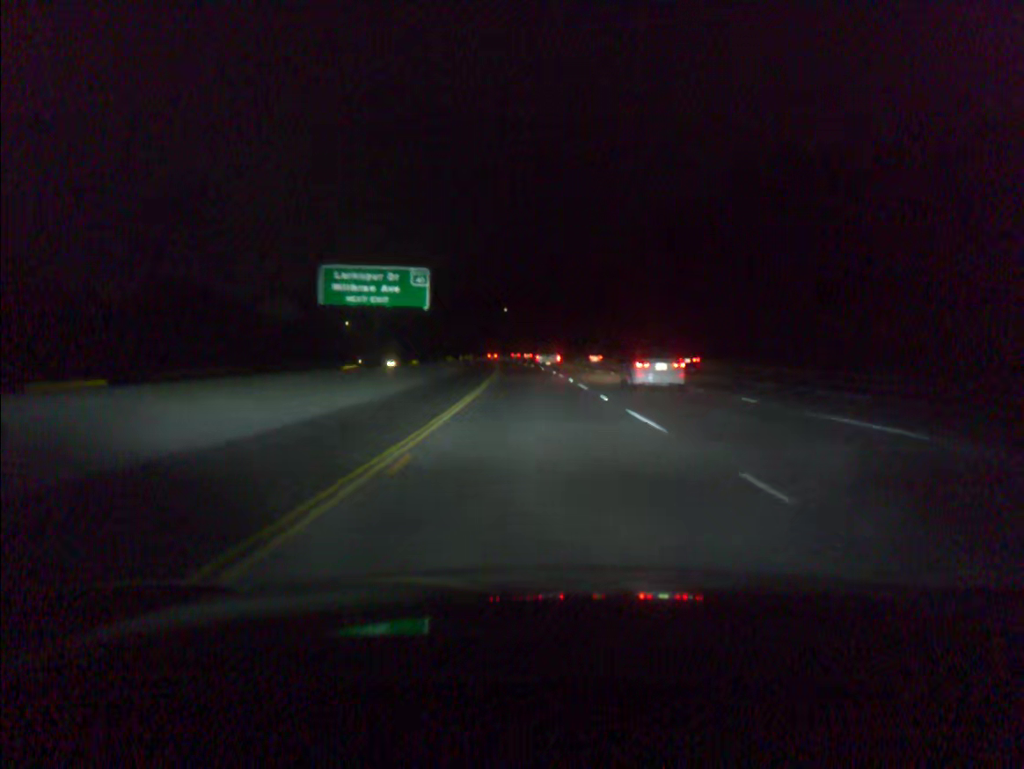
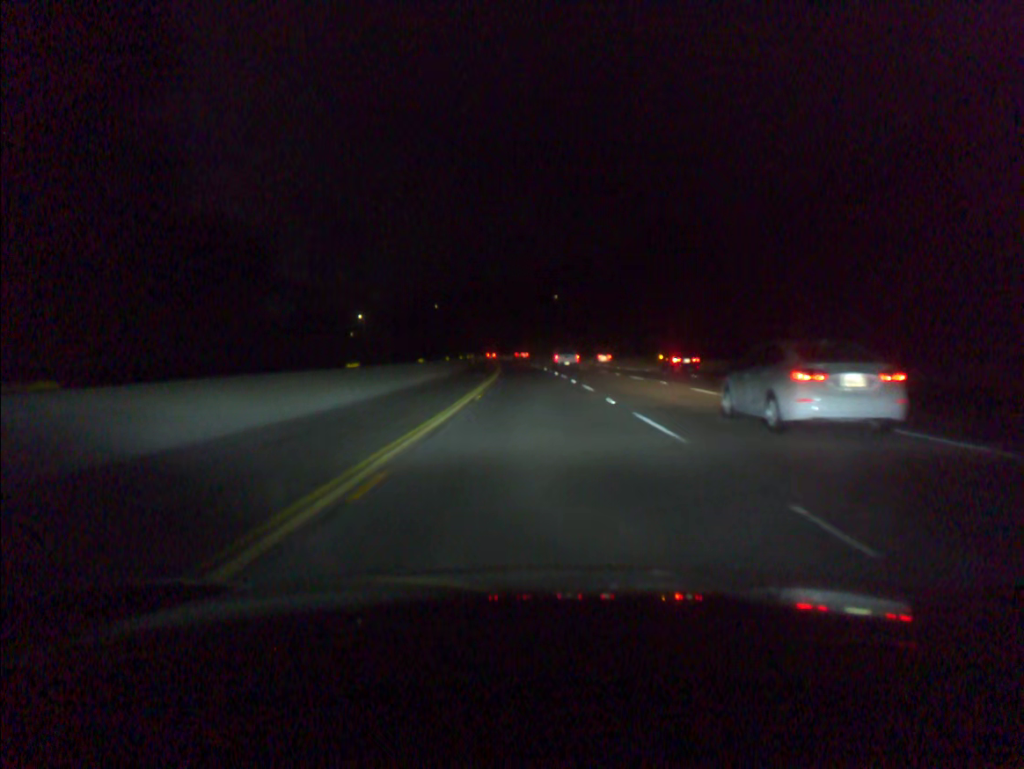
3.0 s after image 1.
(-2.9, +89.0) m; -4°
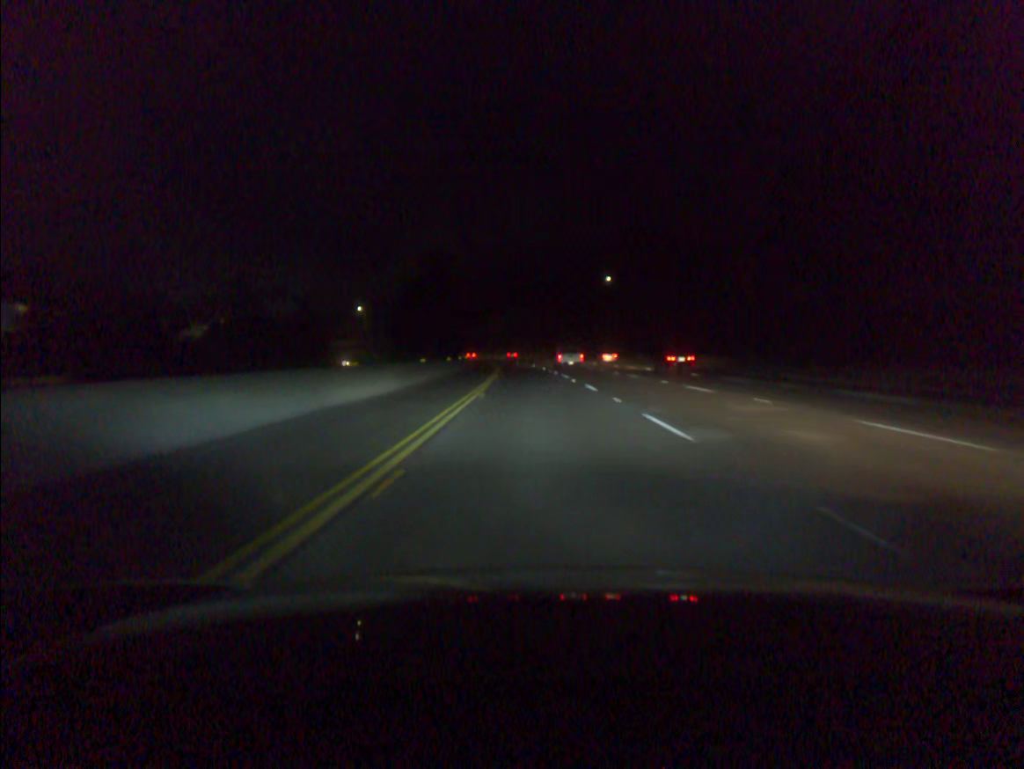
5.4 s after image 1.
(-1.9, +72.8) m; -3°
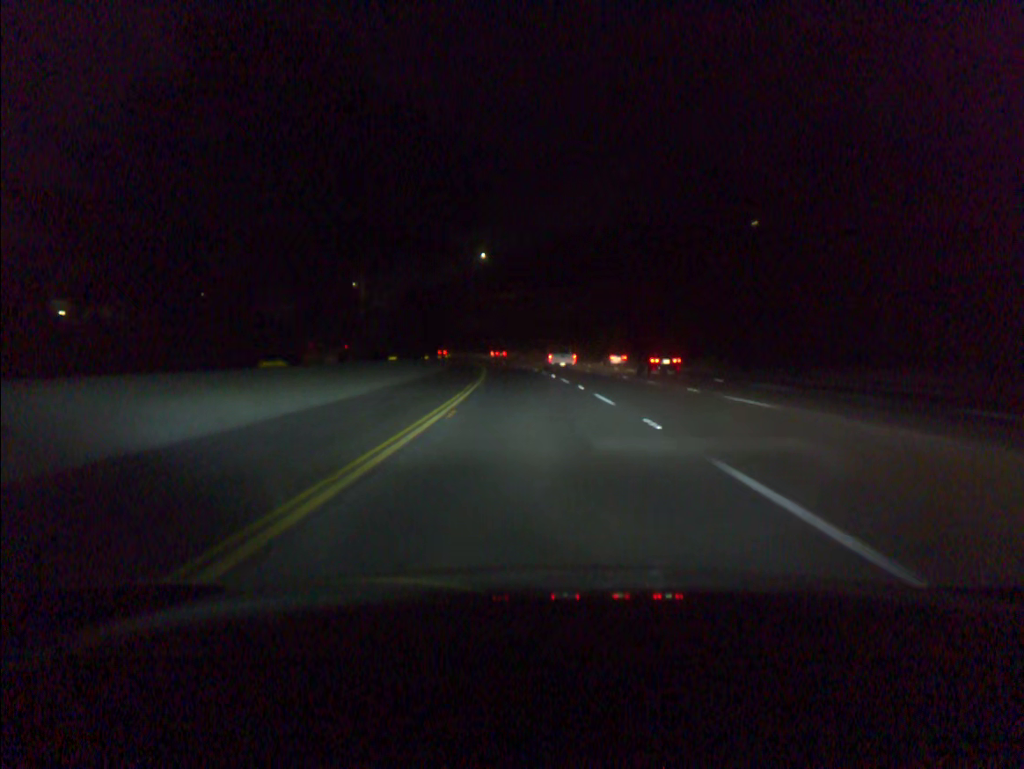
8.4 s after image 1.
(-3.4, +93.8) m; -5°
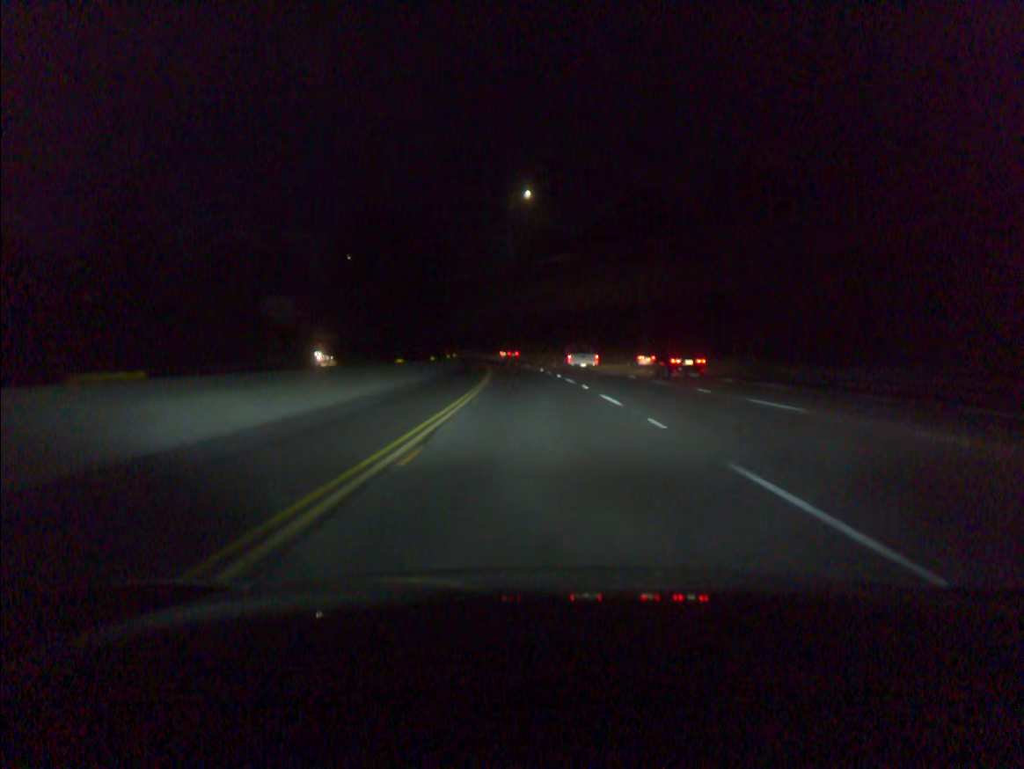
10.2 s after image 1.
(-2.2, +57.9) m; -4°
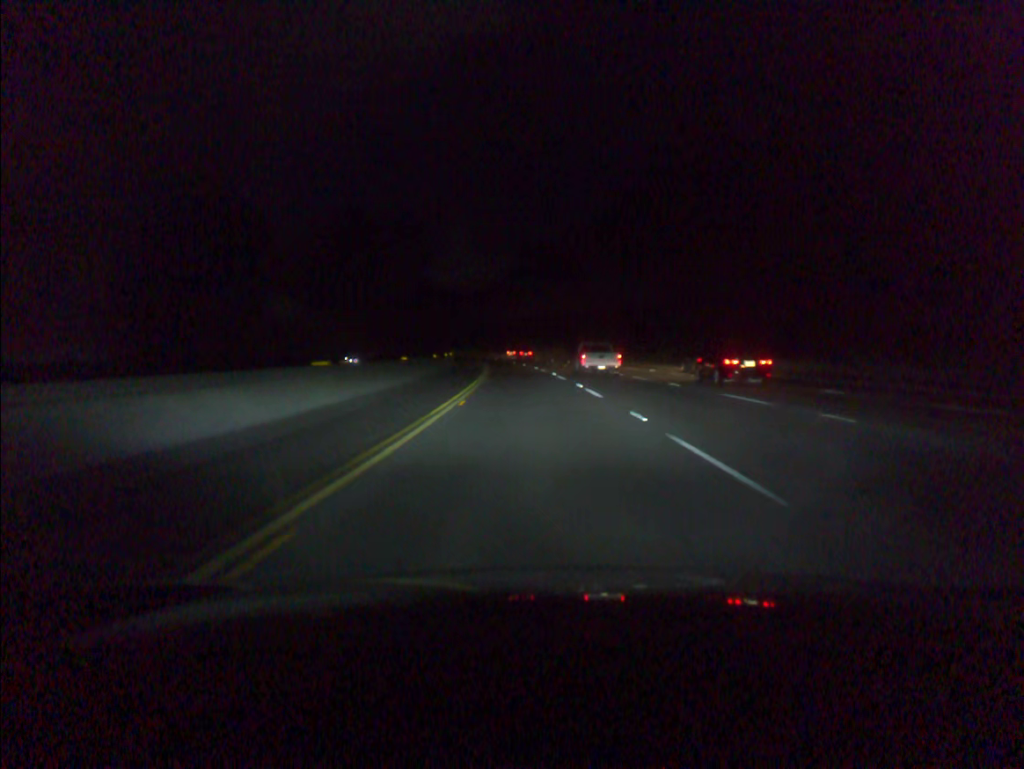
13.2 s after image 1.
(-5.3, +99.0) m; -7°
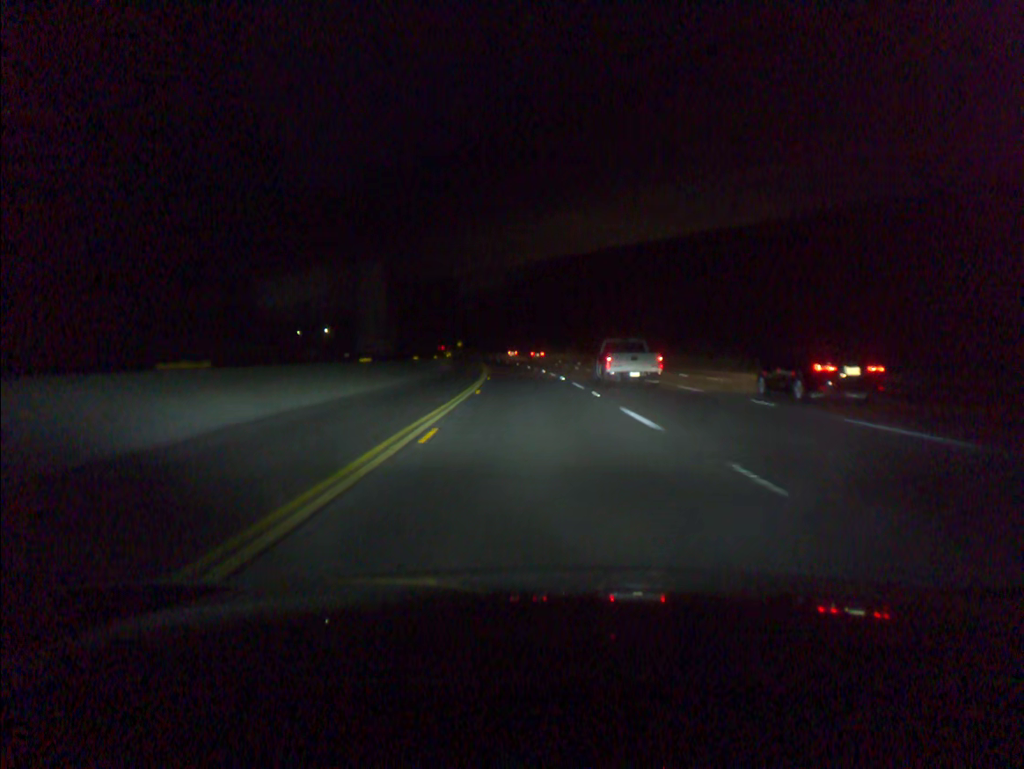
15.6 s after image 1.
(-3.9, +80.9) m; -5°
